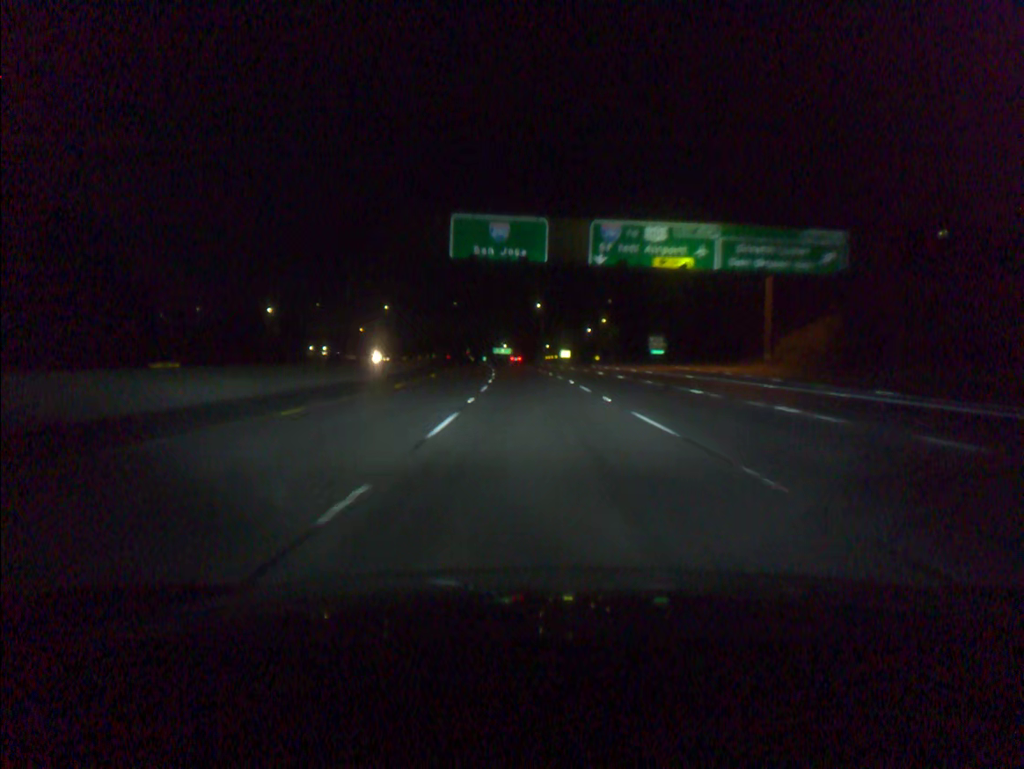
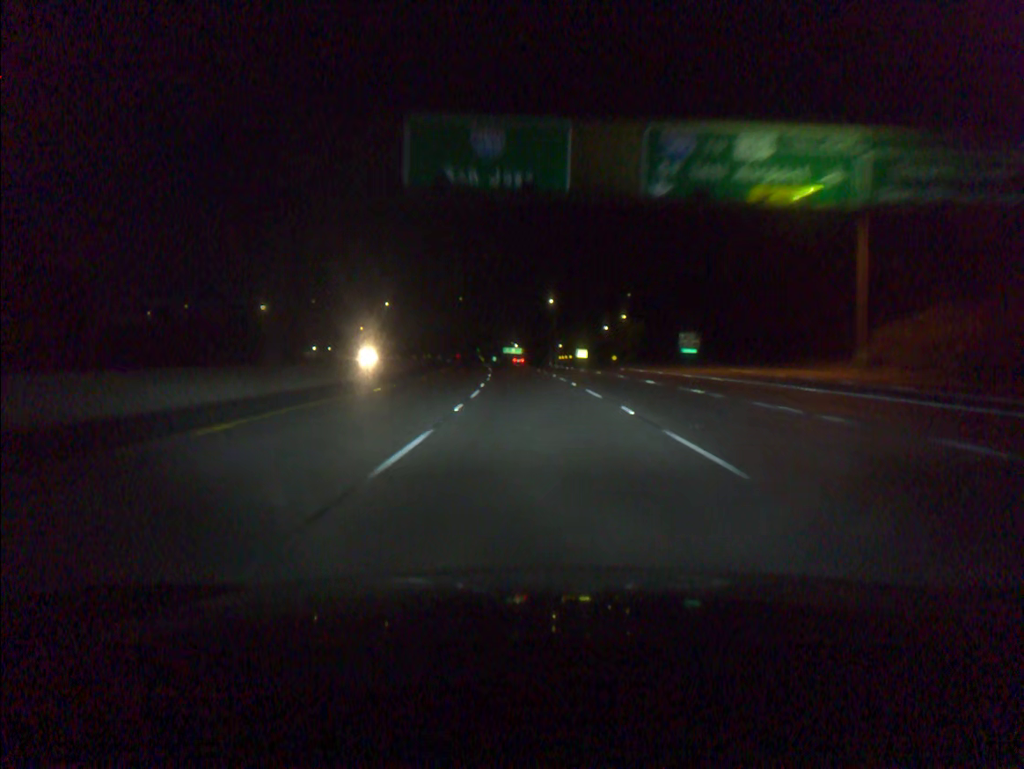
(-0.1, +18.5) m; -1°
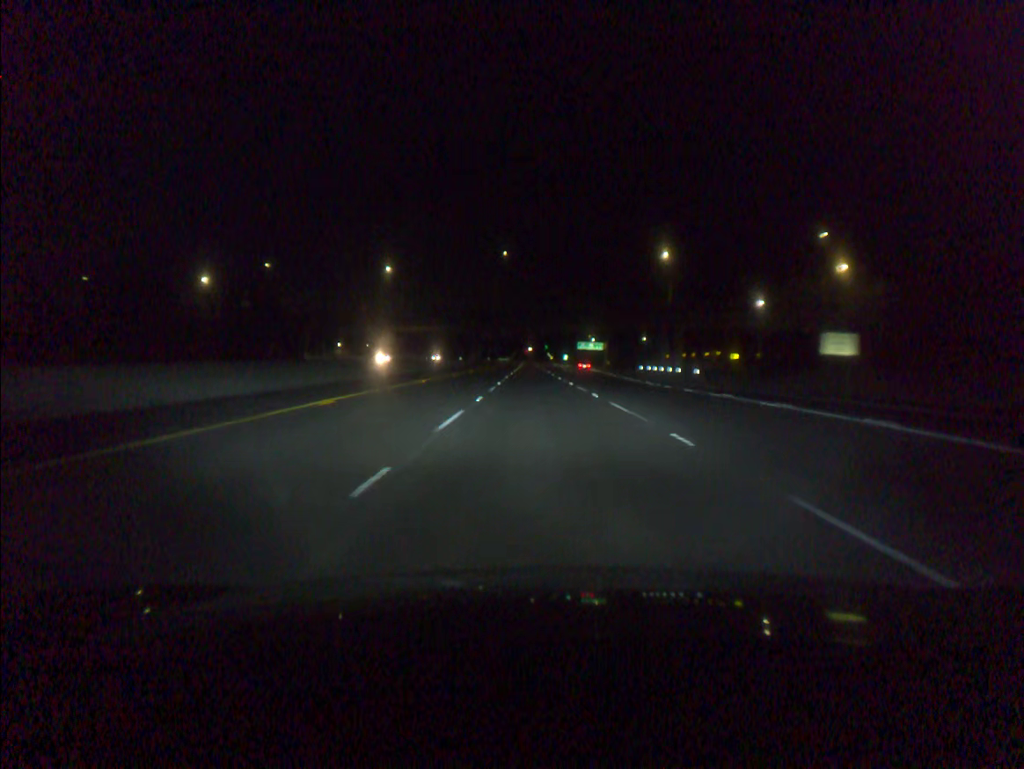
(-4.7, +93.0) m; -5°
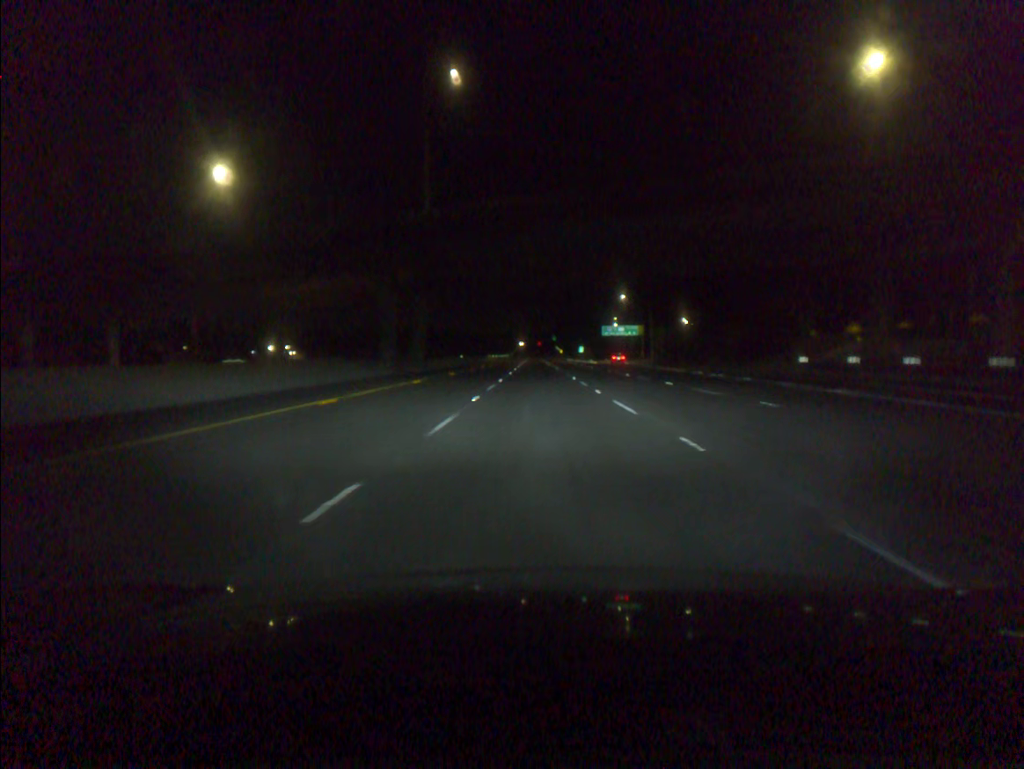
(-0.8, +75.4) m; 0°
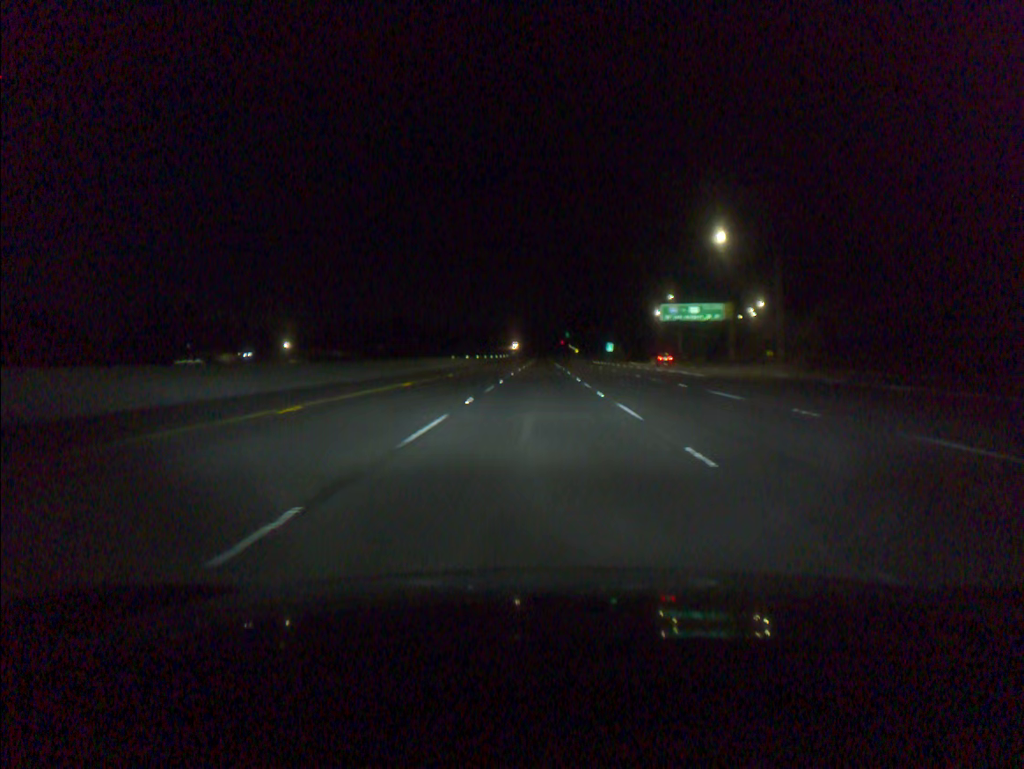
(-0.2, +75.5) m; -1°
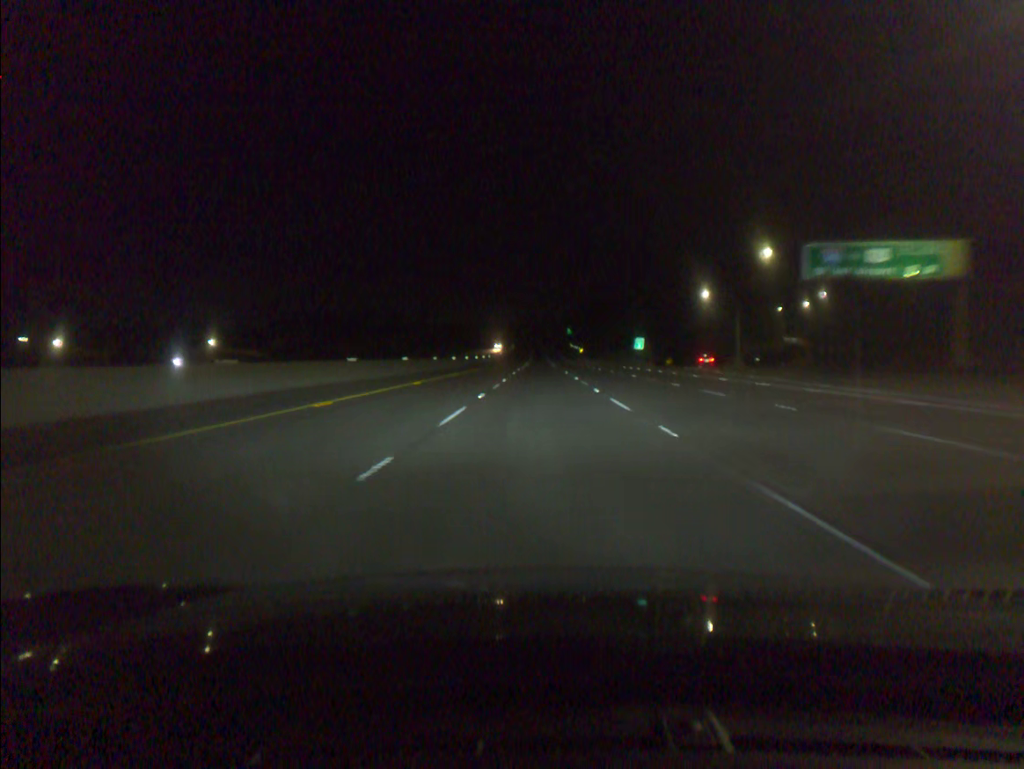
(0.0, +56.4) m; 0°
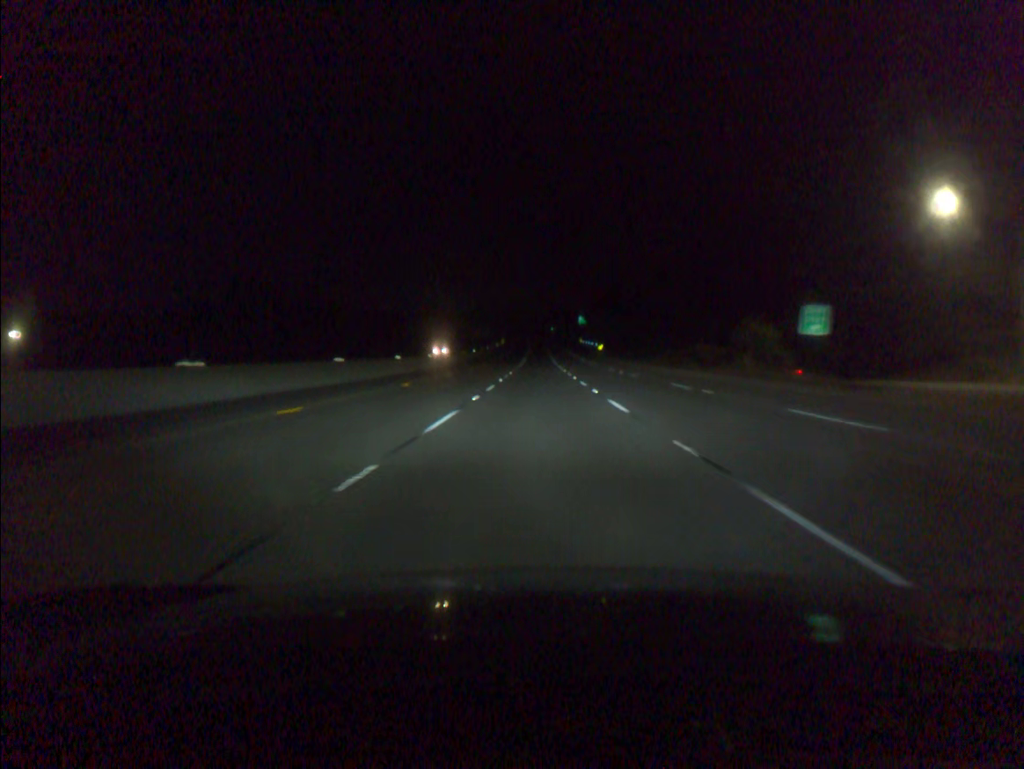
(+0.1, +75.2) m; 0°
